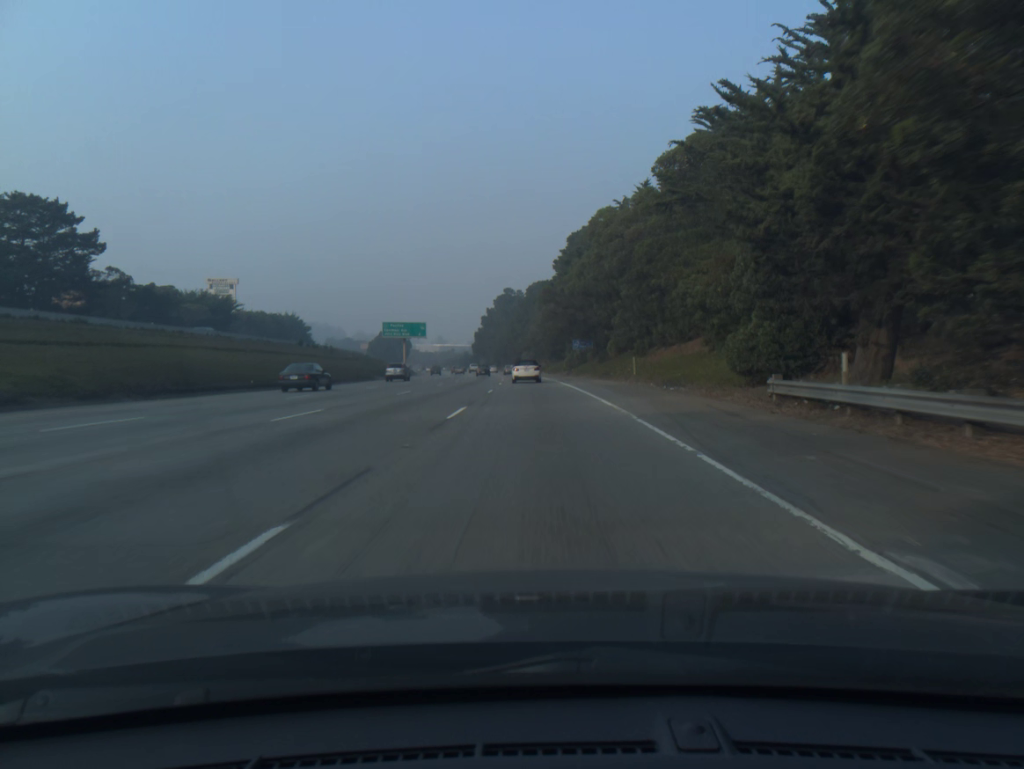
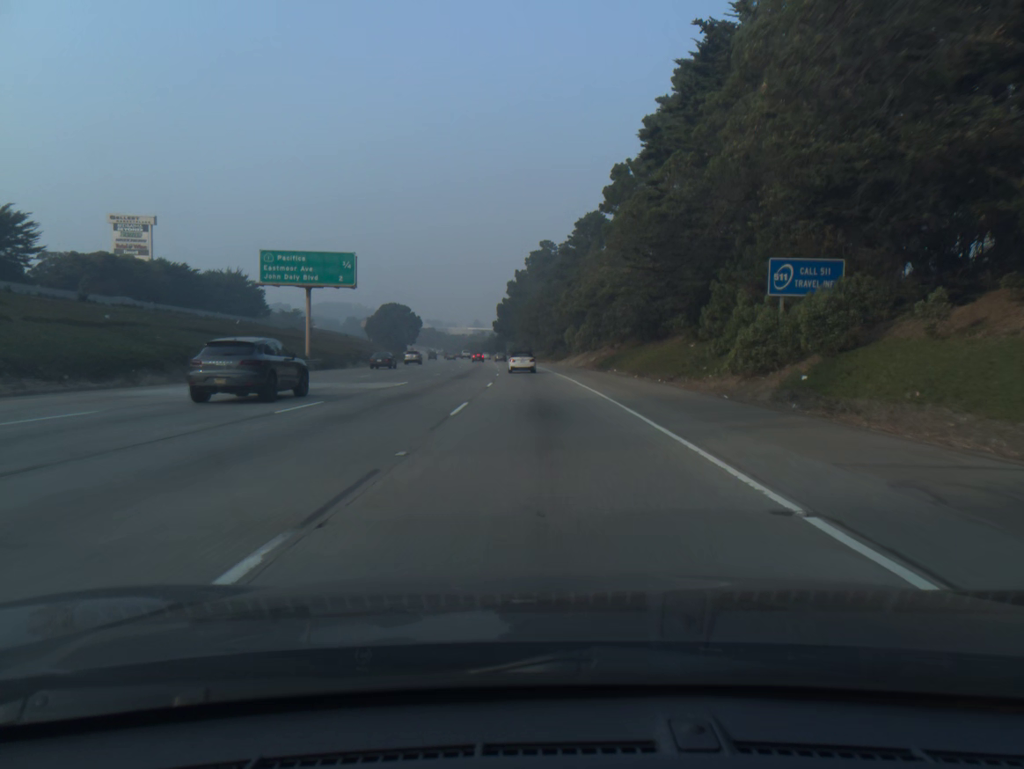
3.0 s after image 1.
(-1.8, +73.7) m; -3°
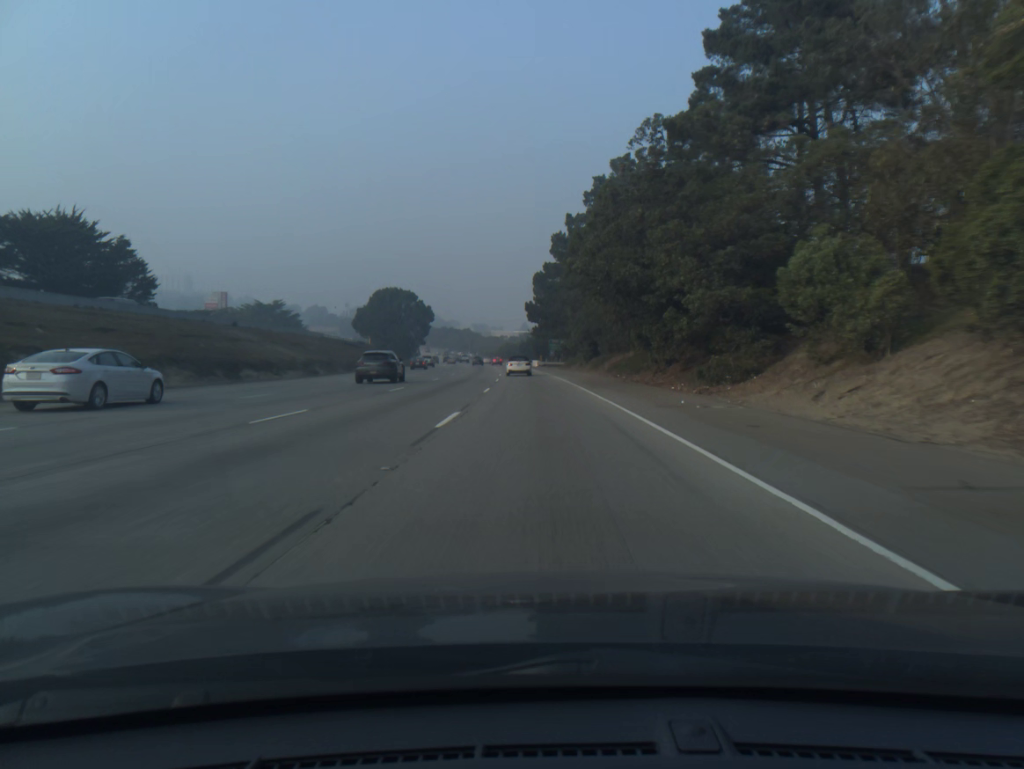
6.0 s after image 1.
(-2.3, +74.8) m; -4°
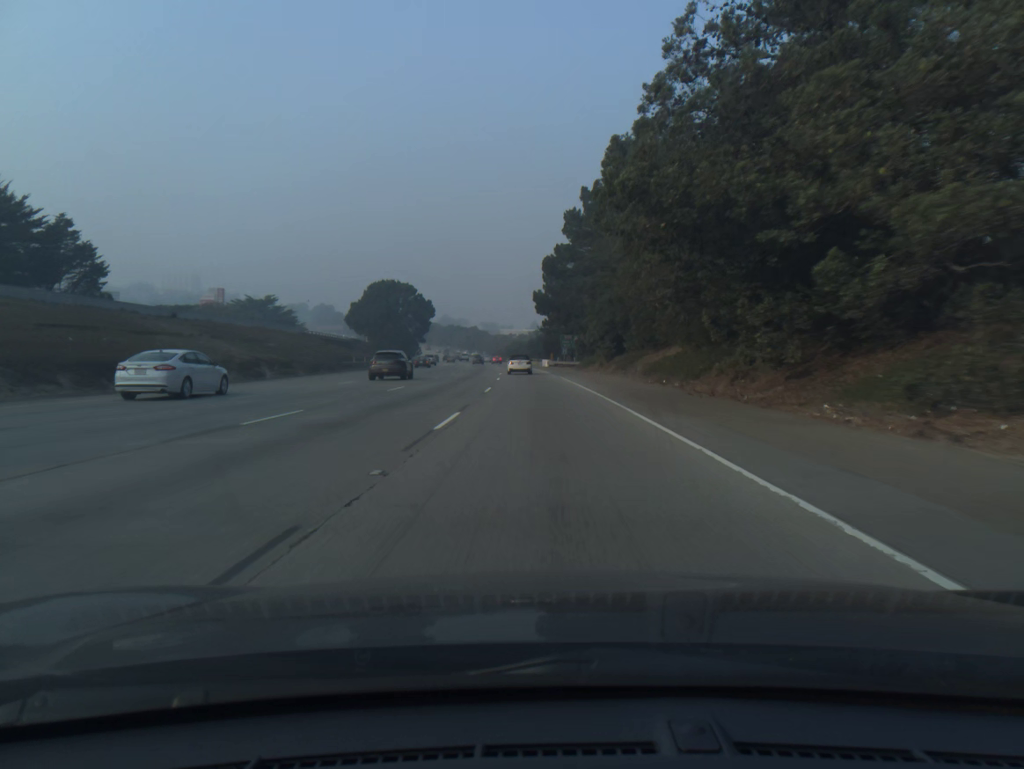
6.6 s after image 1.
(-0.1, +15.2) m; -1°
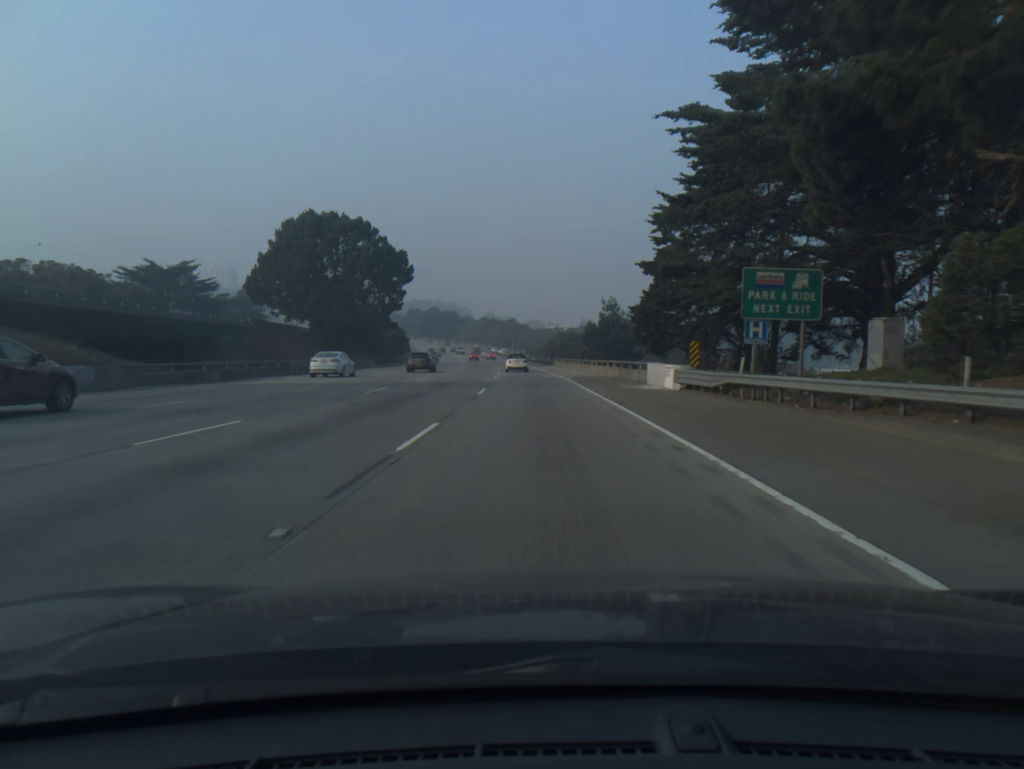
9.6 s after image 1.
(-2.2, +76.9) m; -3°
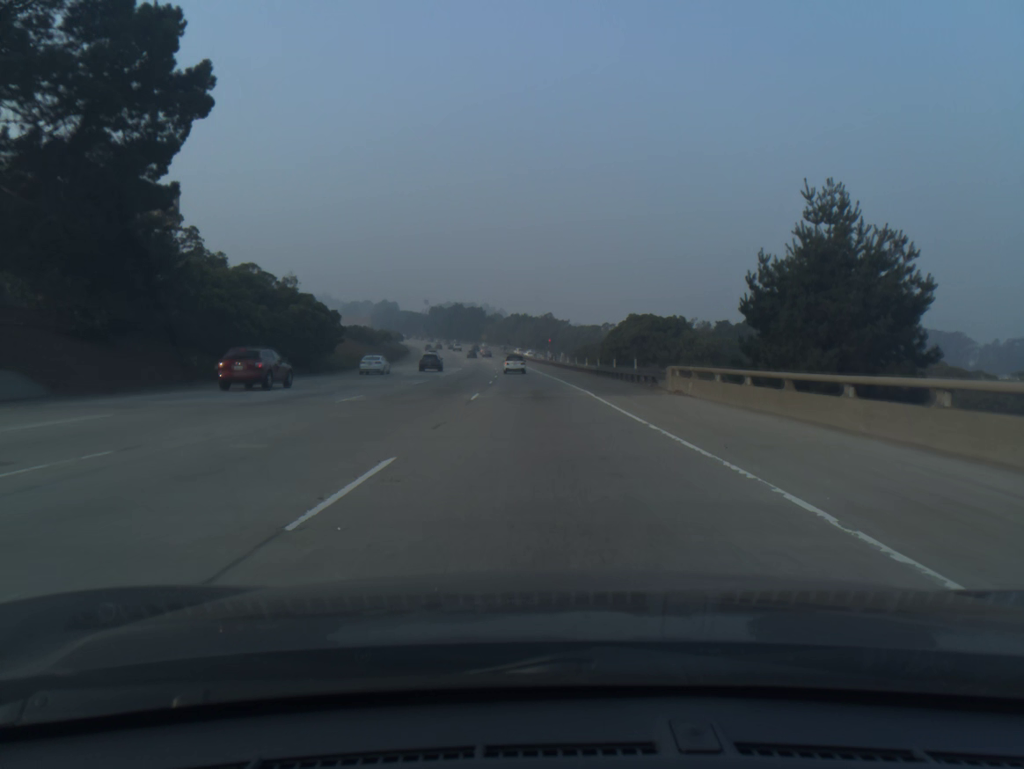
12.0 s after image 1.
(-1.6, +62.8) m; -3°
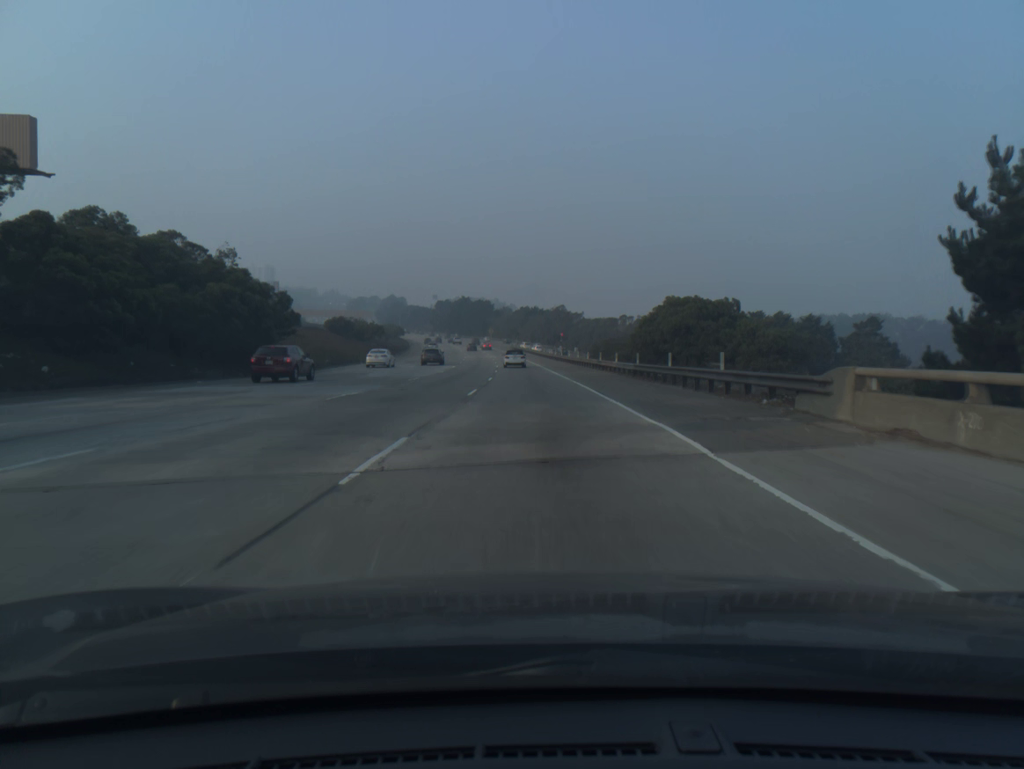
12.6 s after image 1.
(-0.1, +15.9) m; -1°
